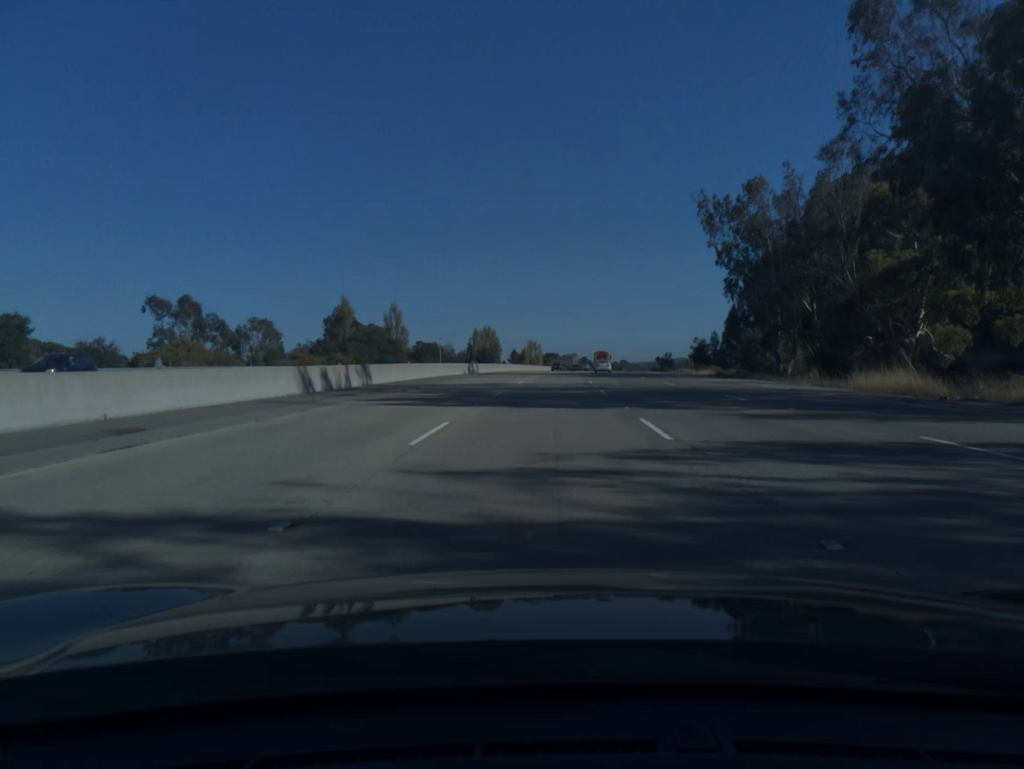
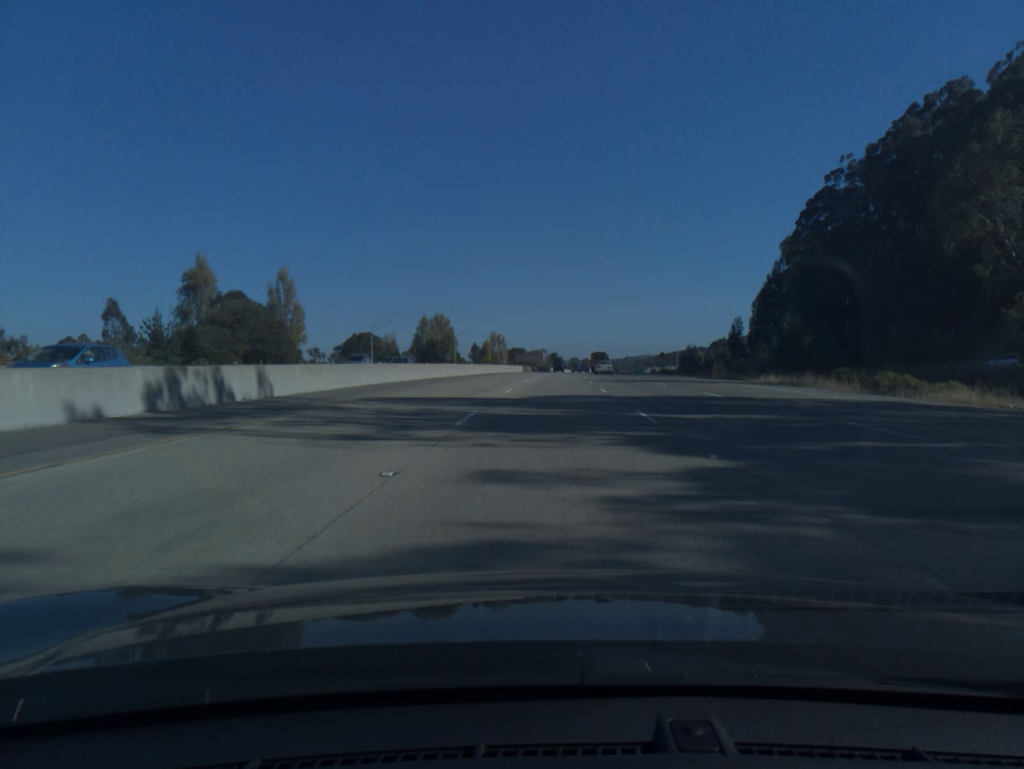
(+1.1, +53.7) m; +2°
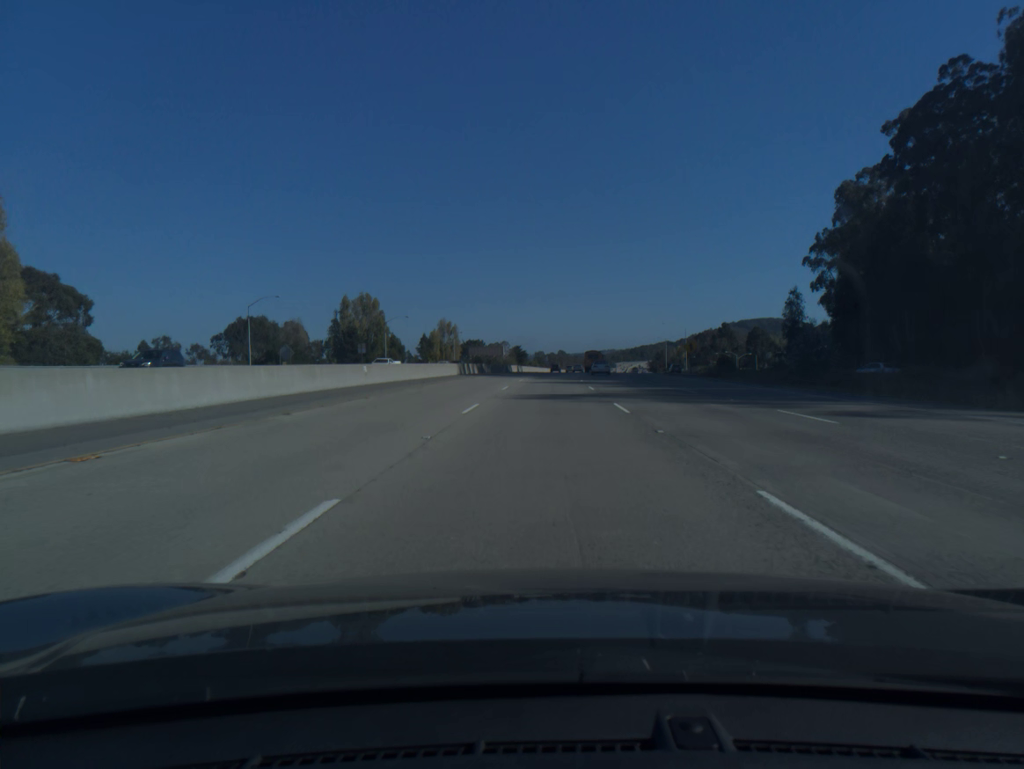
(+1.2, +53.9) m; +3°
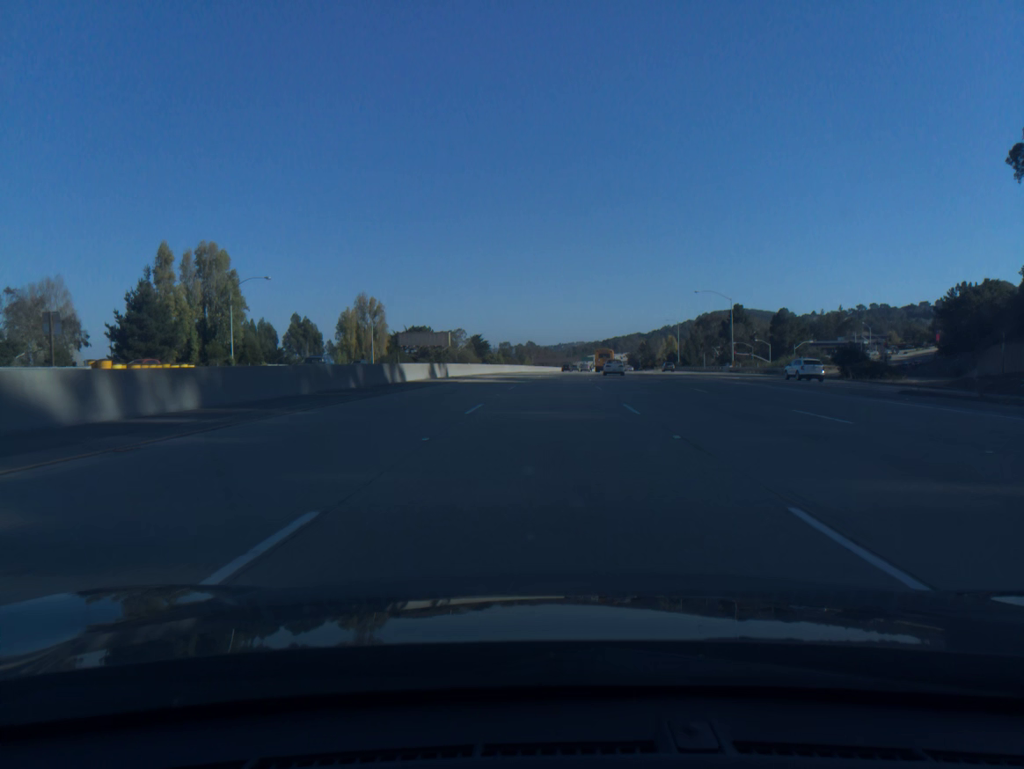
(+1.5, +71.9) m; +2°
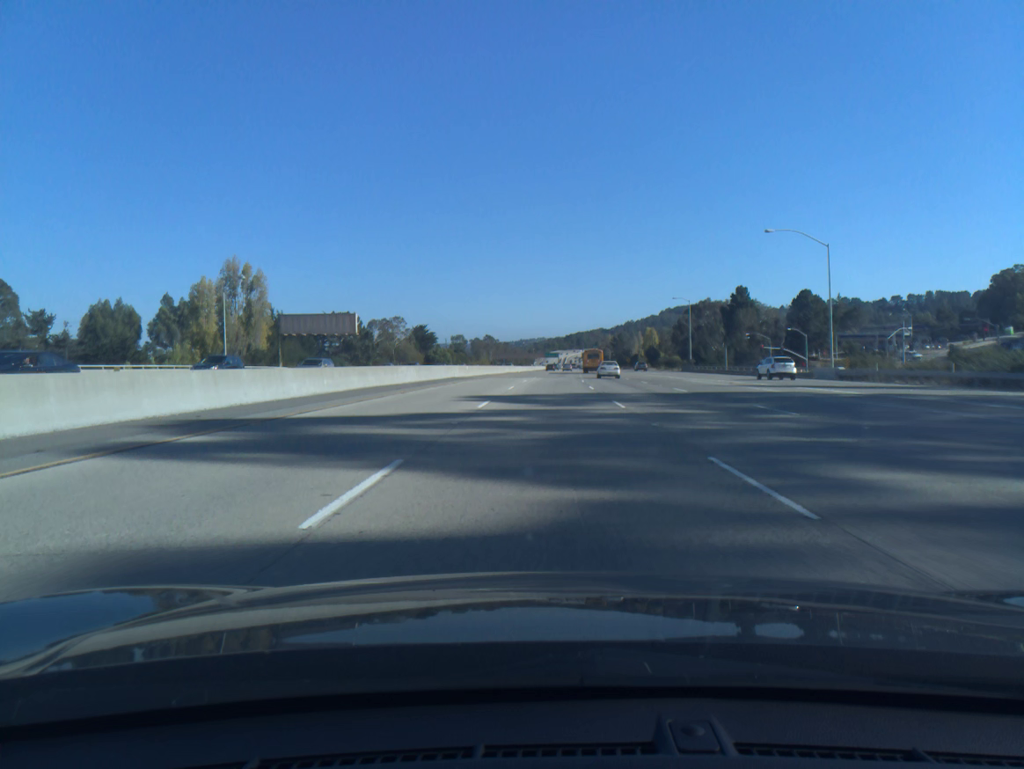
(+1.2, +53.8) m; +3°
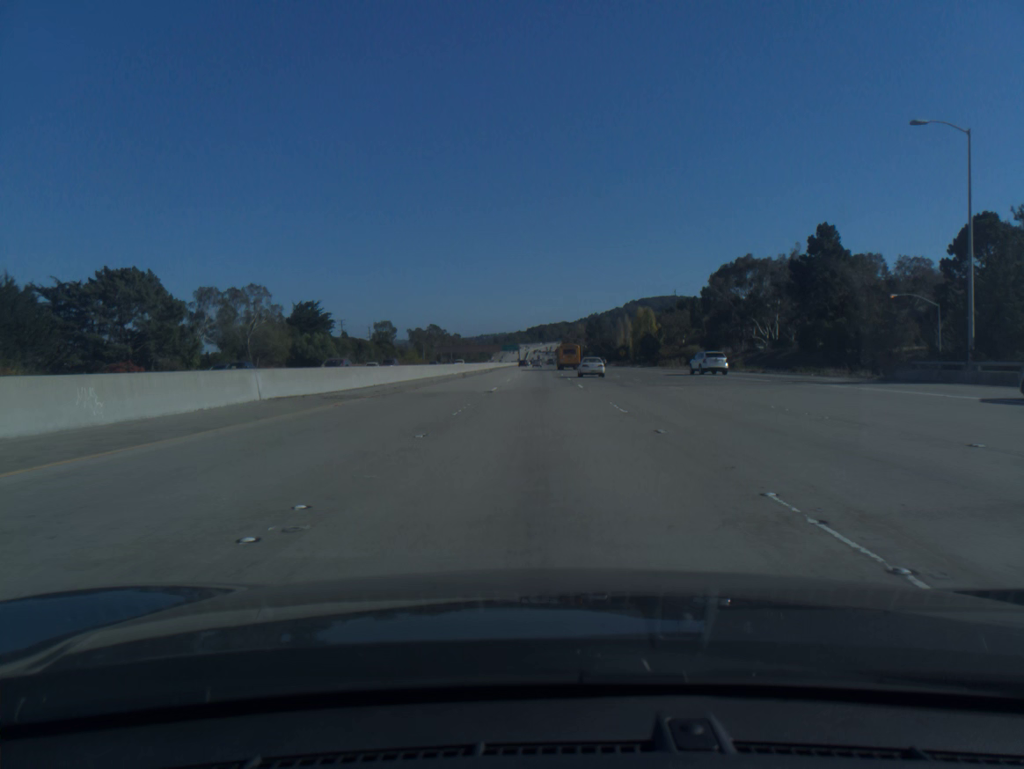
(+2.7, +89.7) m; +3°
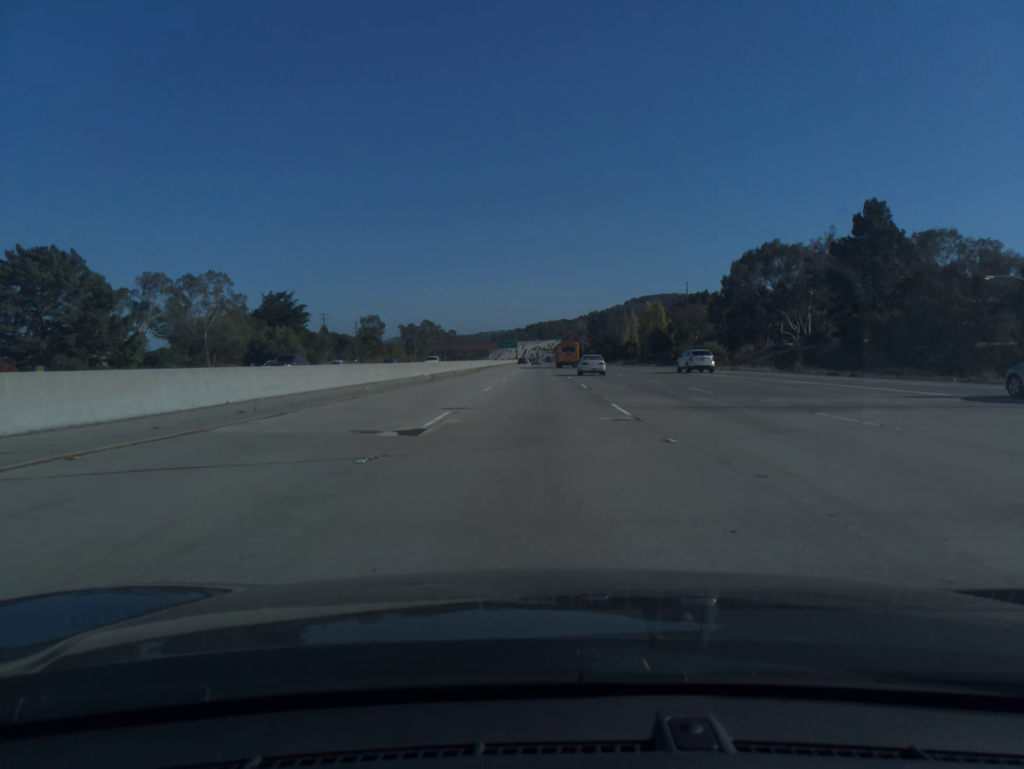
(0.0, +17.9) m; 0°
